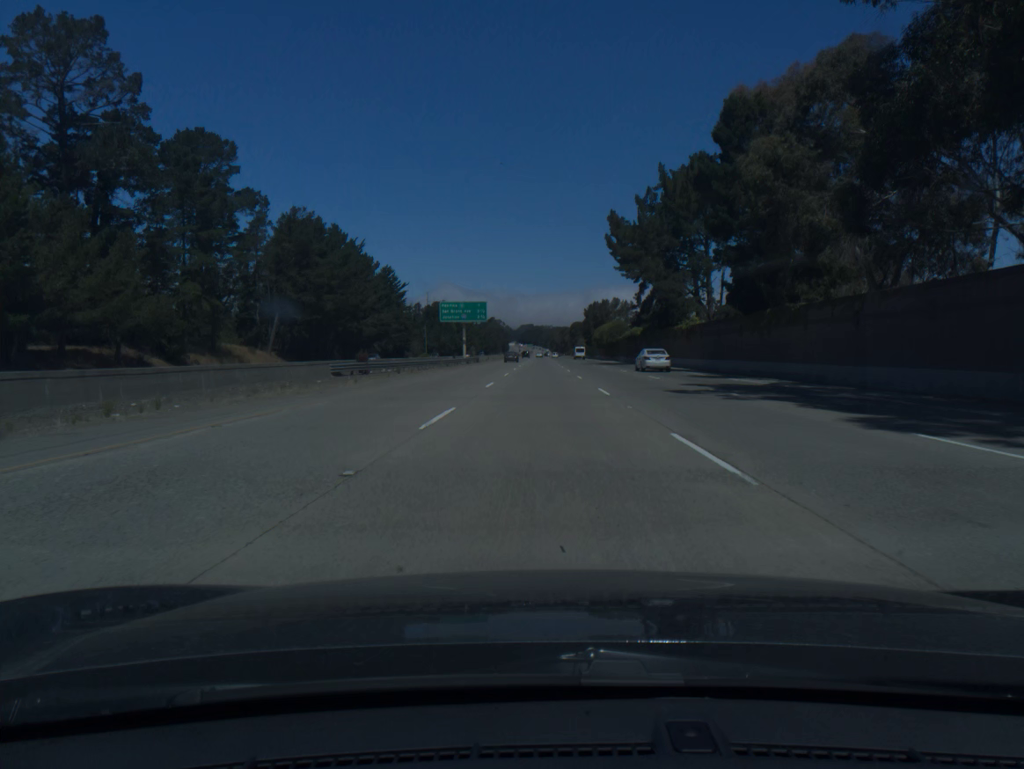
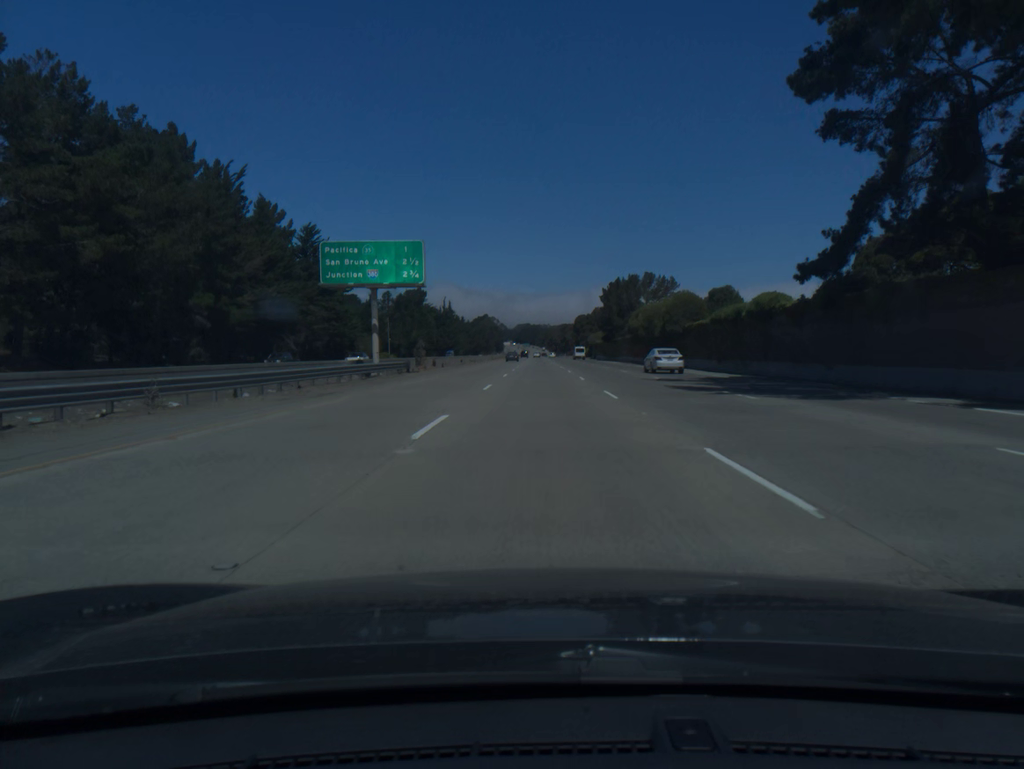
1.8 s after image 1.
(0.0, +60.4) m; 0°
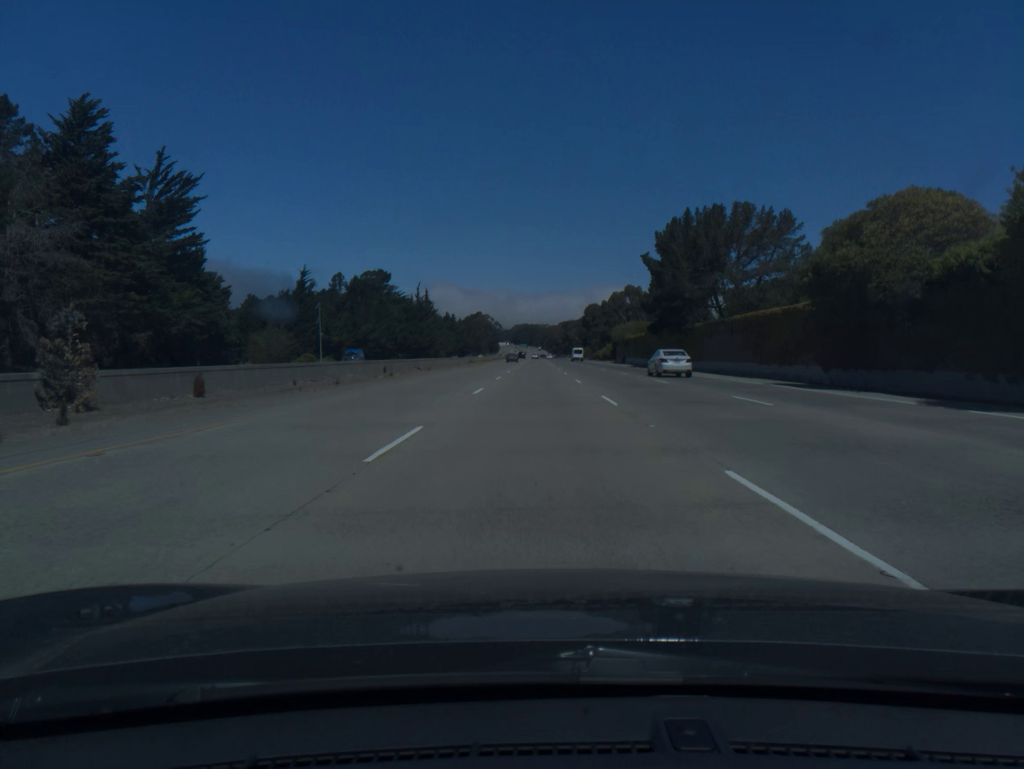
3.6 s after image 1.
(+0.2, +60.3) m; 0°
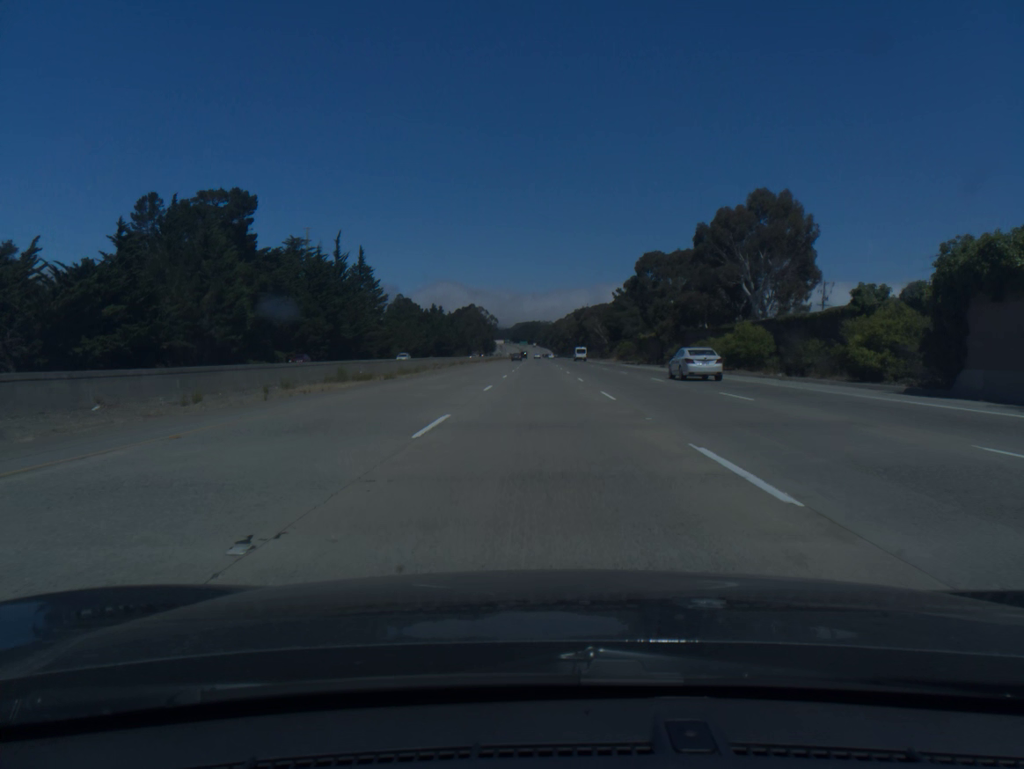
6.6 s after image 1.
(-0.3, +100.3) m; 0°
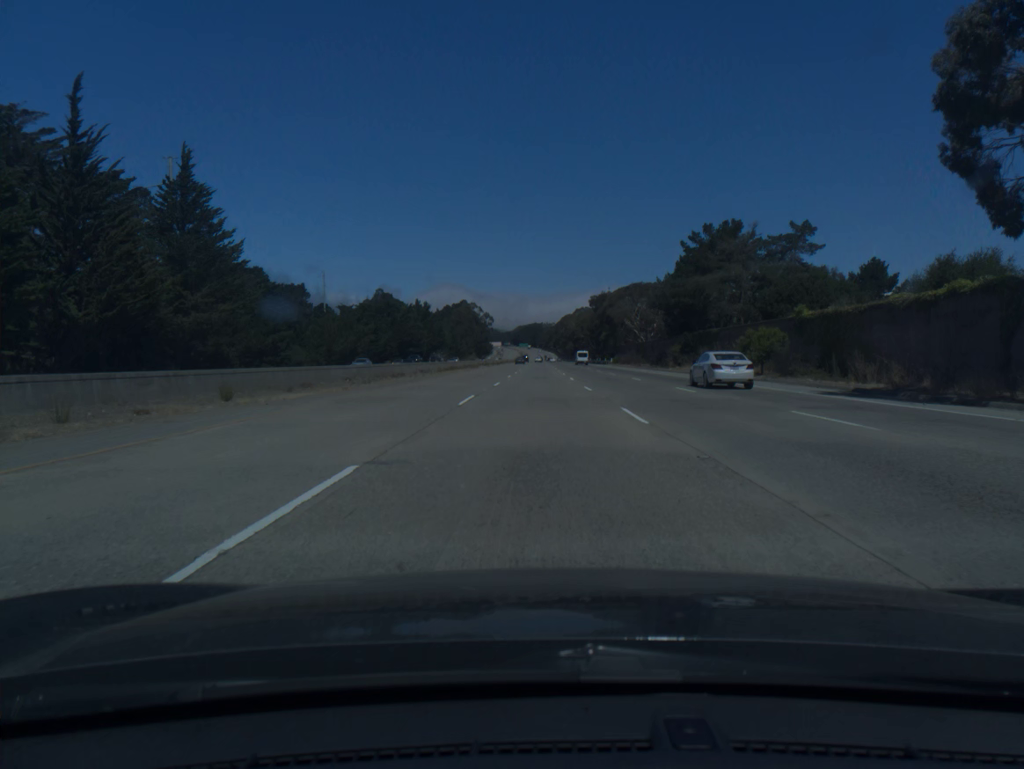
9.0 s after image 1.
(+0.2, +80.1) m; 0°
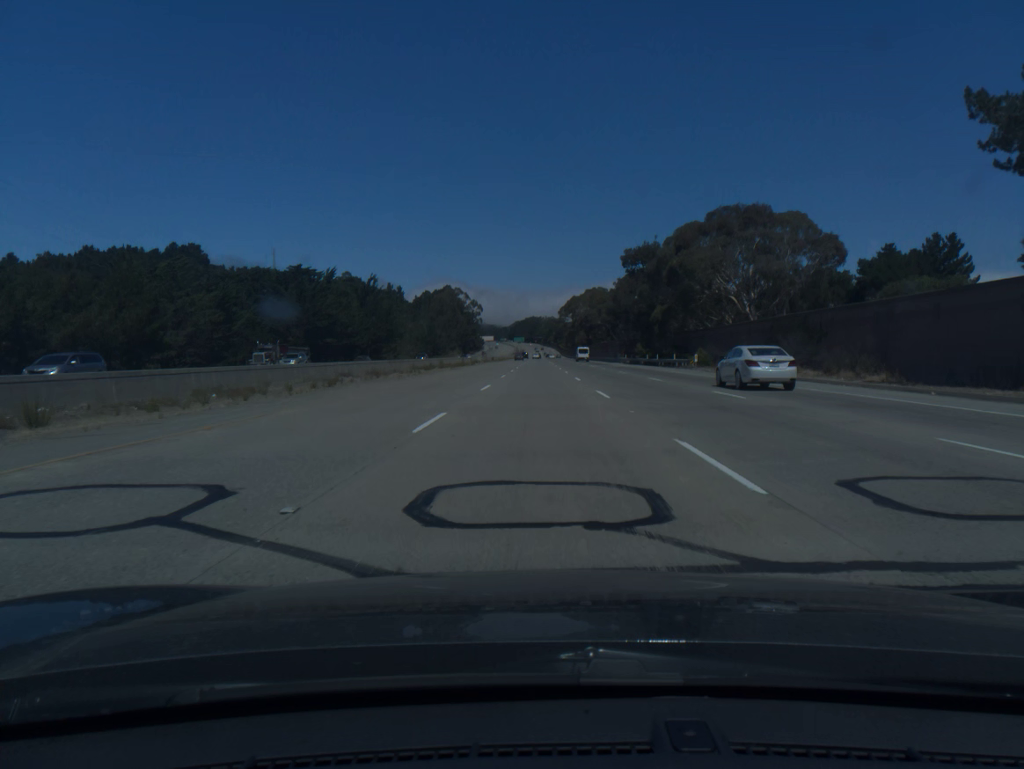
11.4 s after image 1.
(+0.1, +80.1) m; 0°
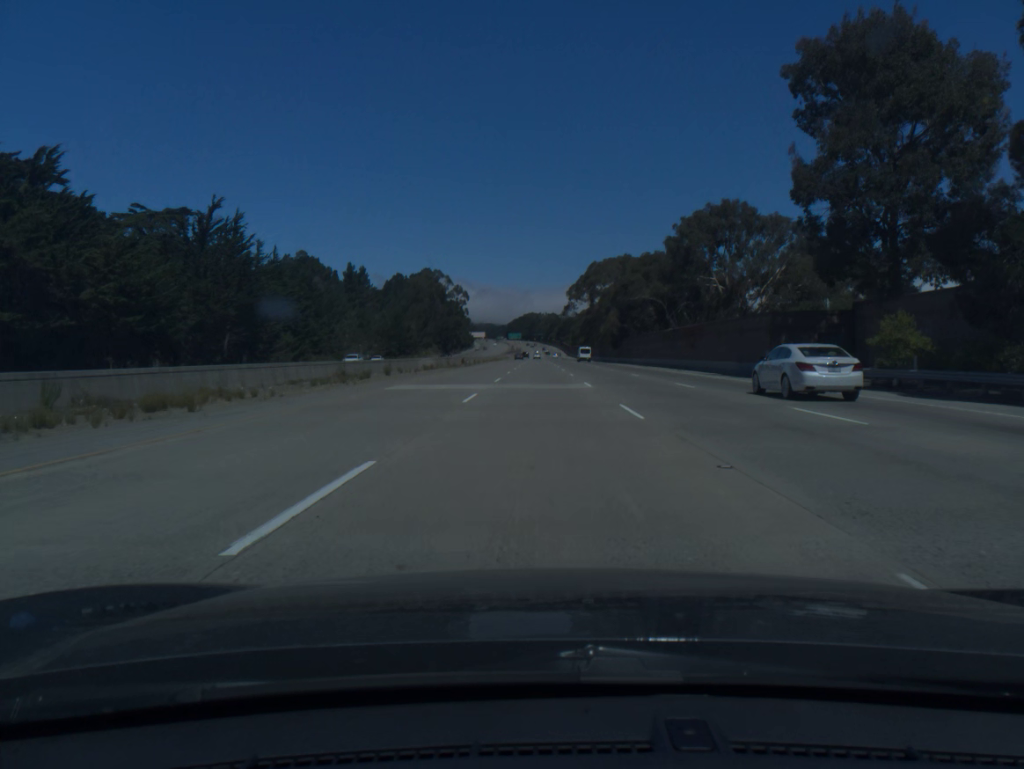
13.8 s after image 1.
(-0.1, +80.2) m; 0°
